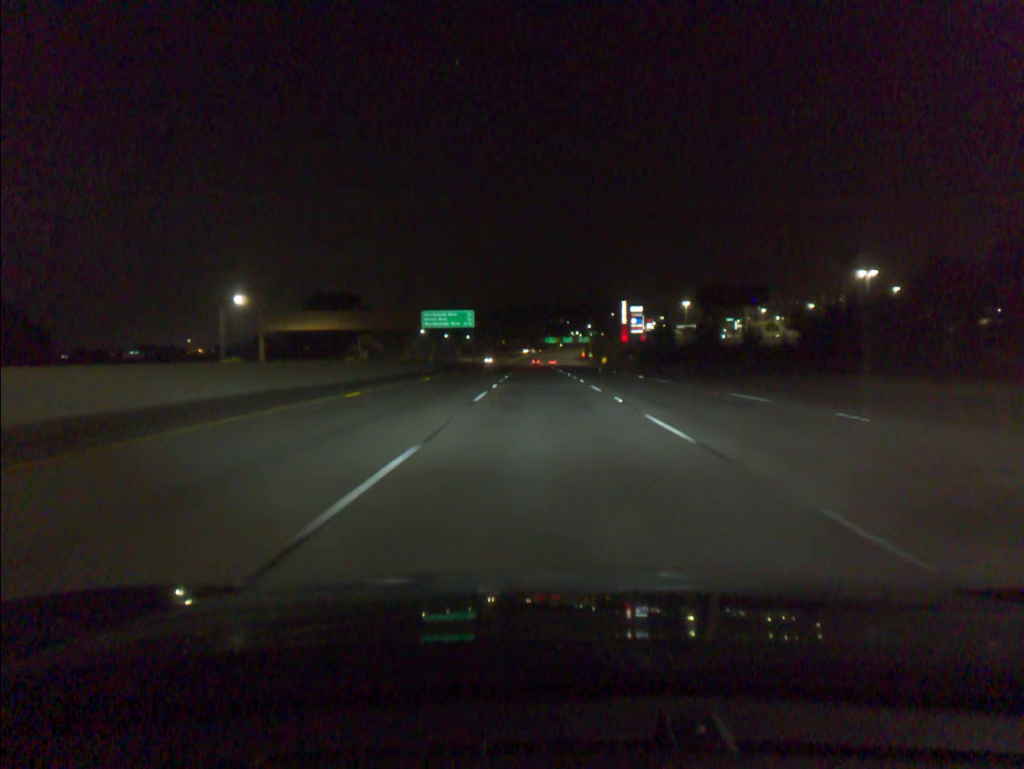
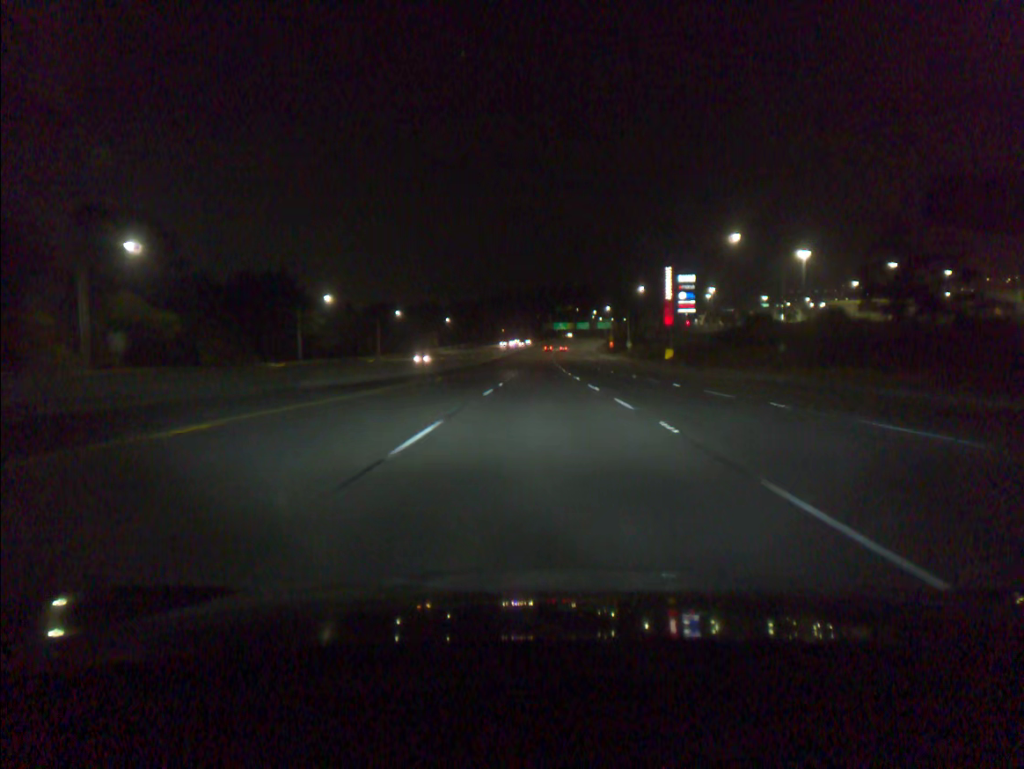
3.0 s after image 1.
(-0.7, +98.6) m; -1°
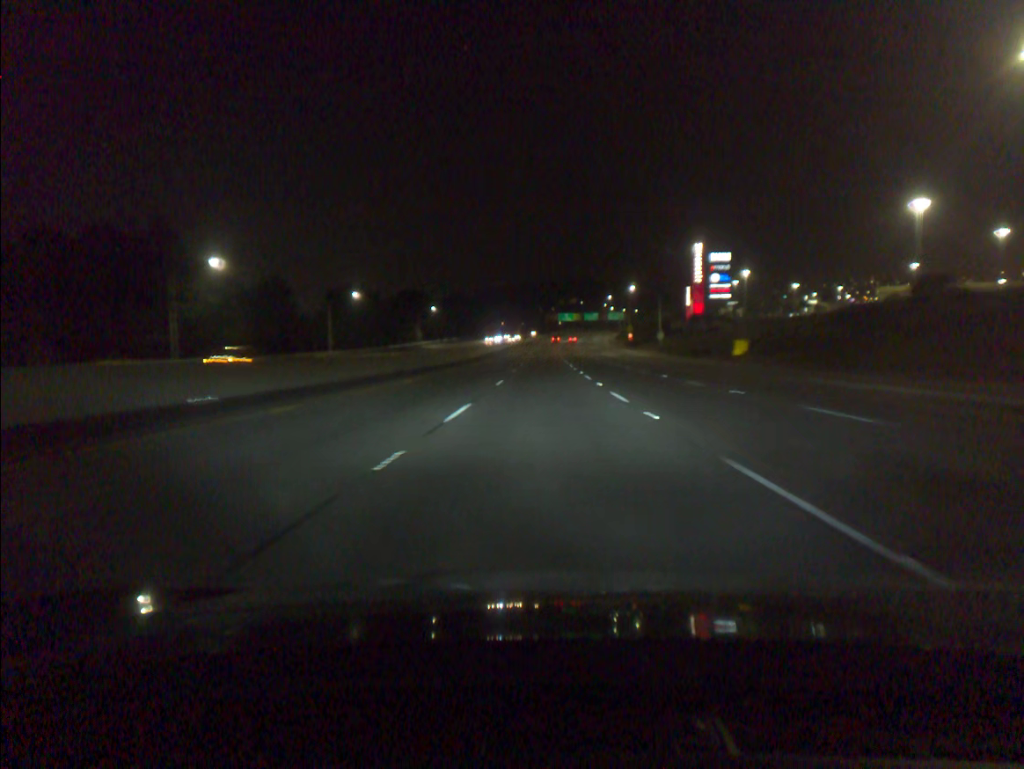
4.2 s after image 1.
(-0.1, +39.4) m; 0°
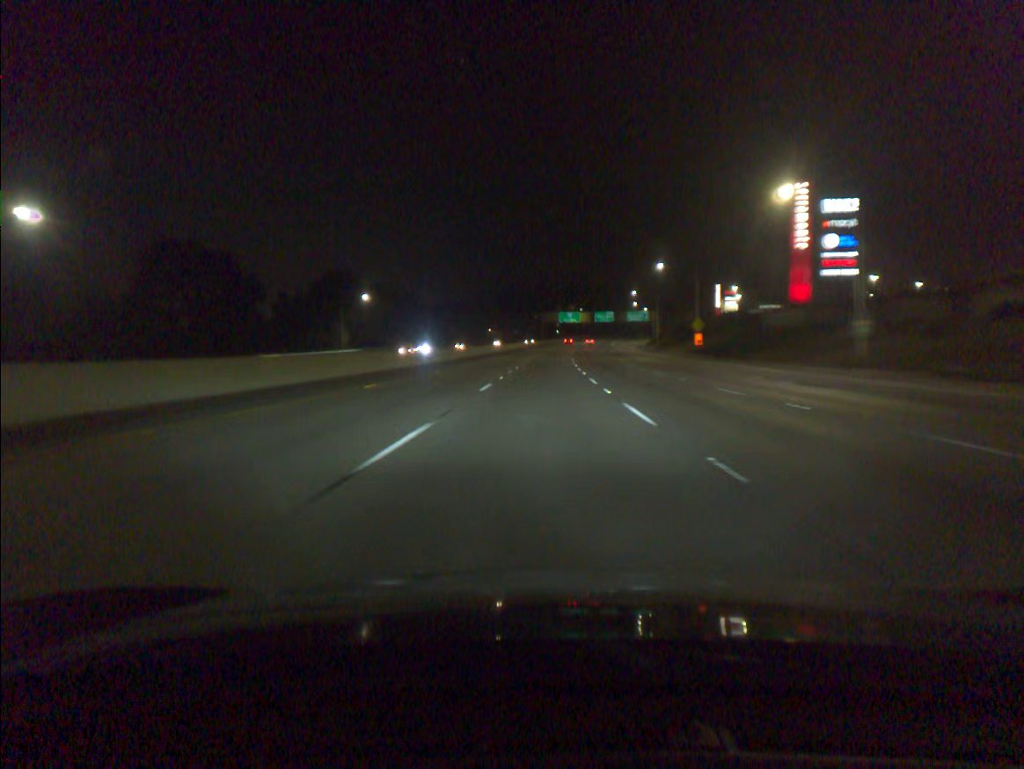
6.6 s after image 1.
(+0.3, +78.8) m; 0°
